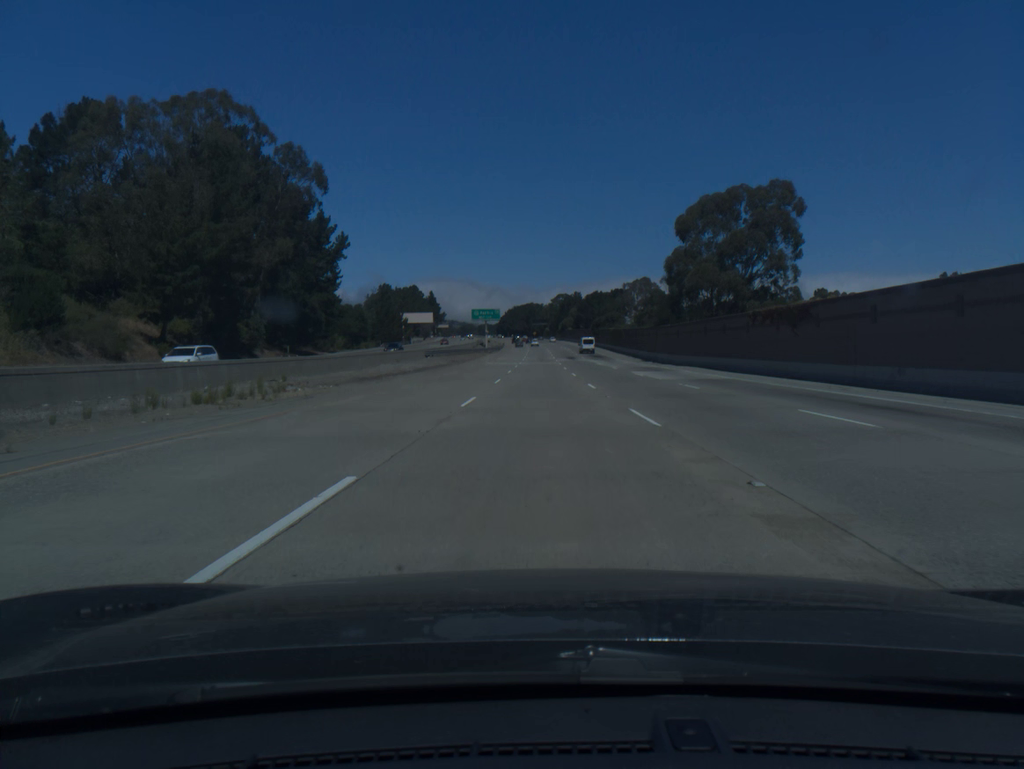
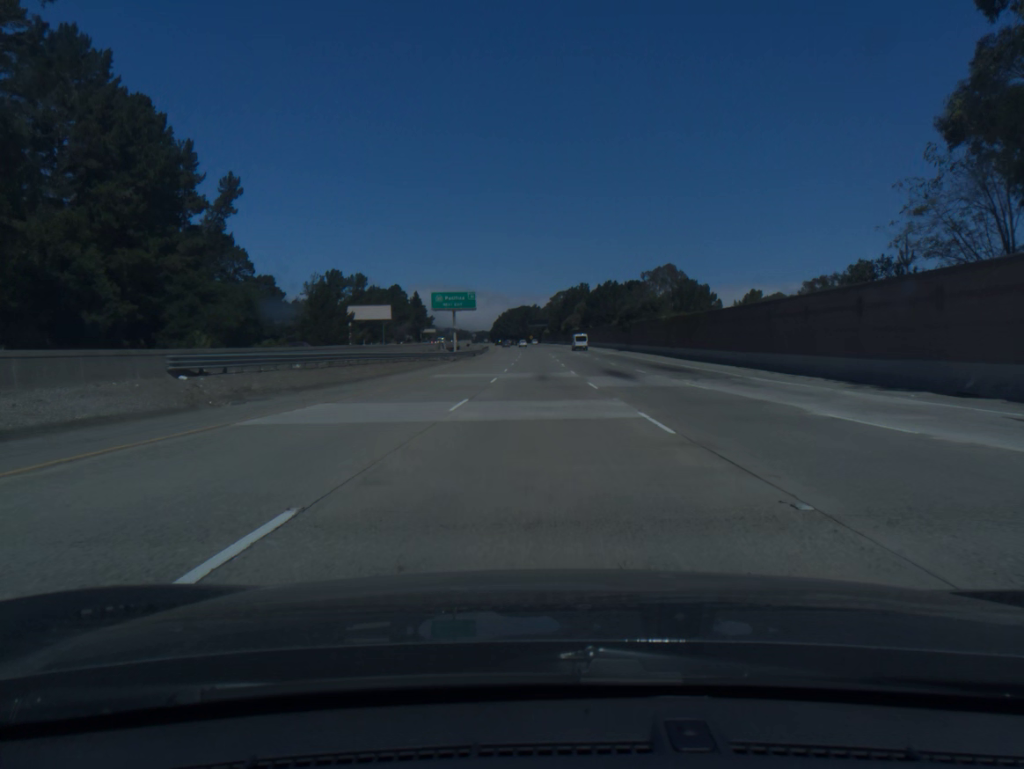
(+0.1, +60.2) m; 0°
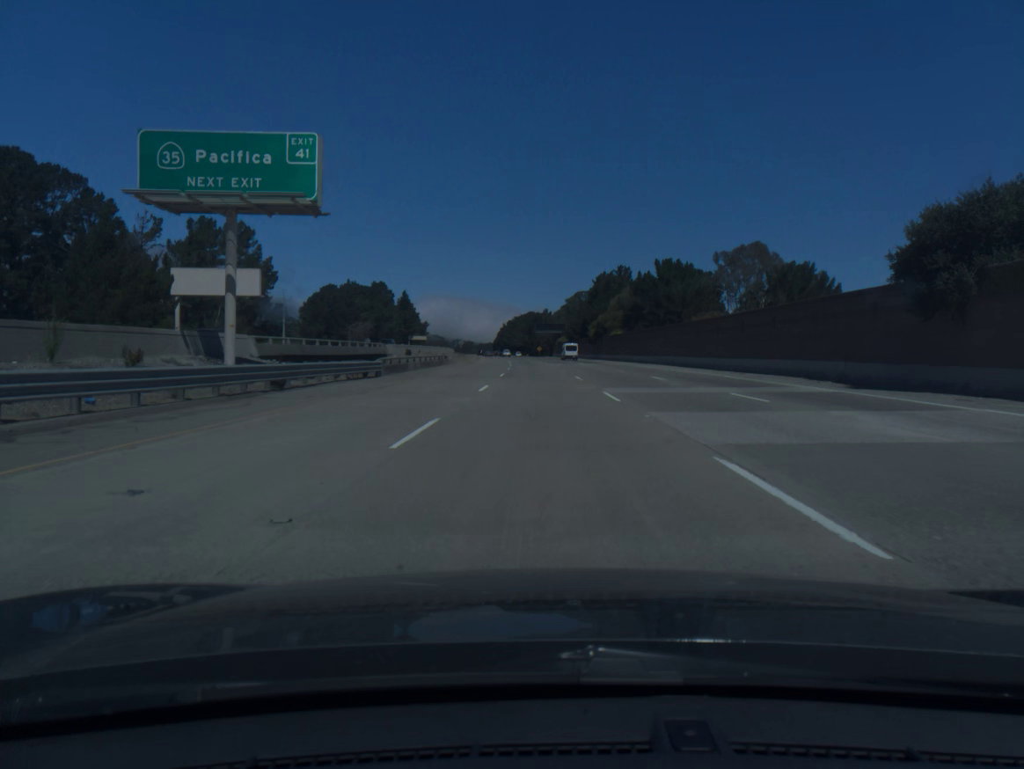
(-0.2, +79.8) m; -1°
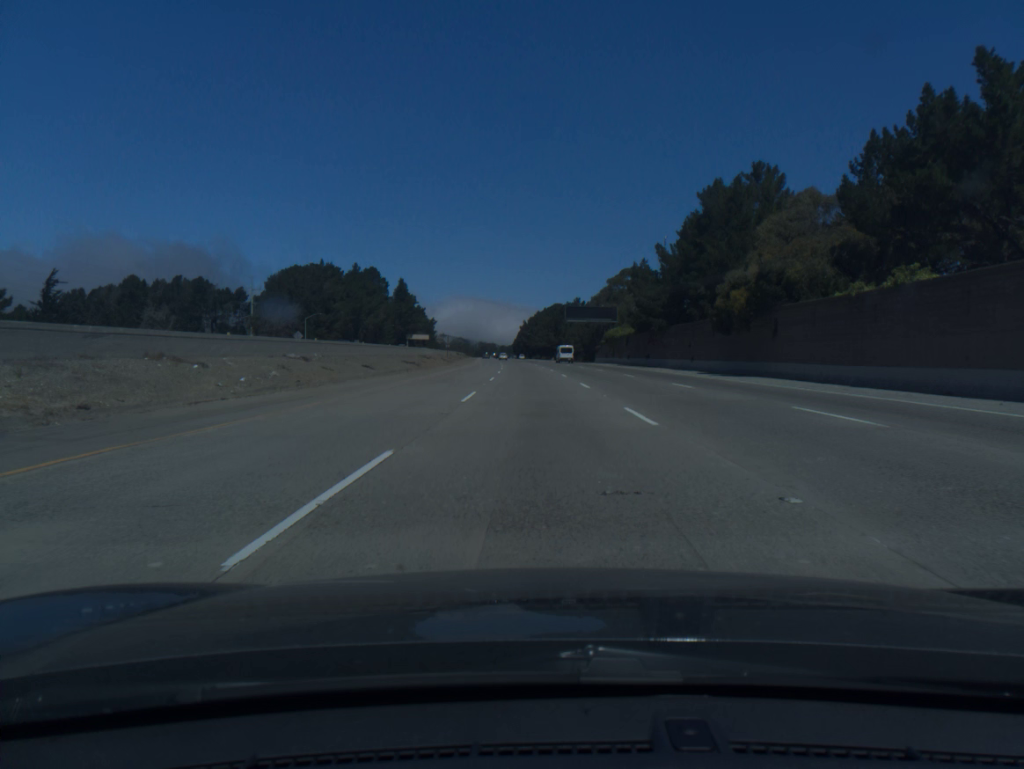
(-0.9, +79.4) m; -2°
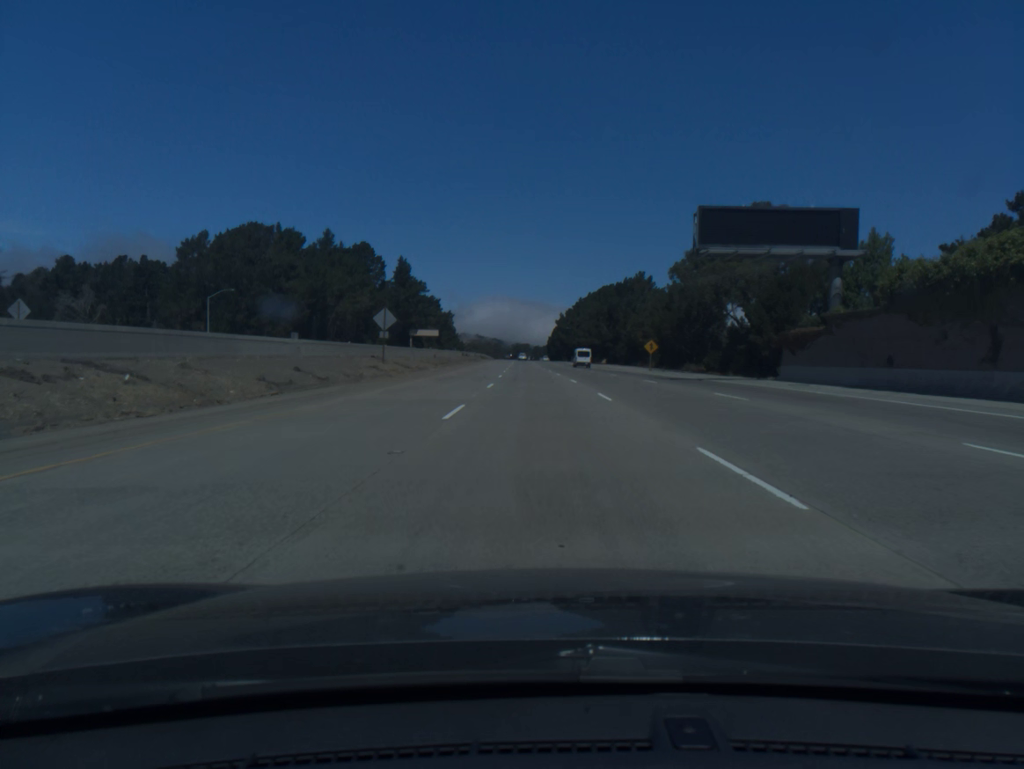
(-1.9, +79.3) m; -3°
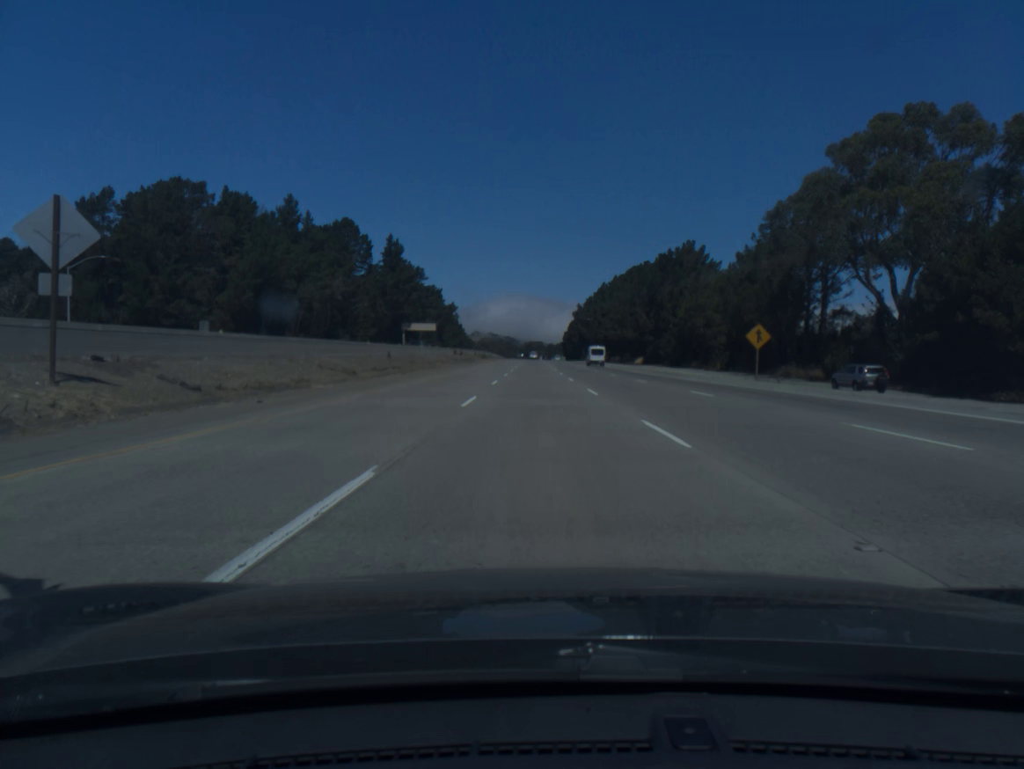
(-0.4, +39.9) m; -1°
